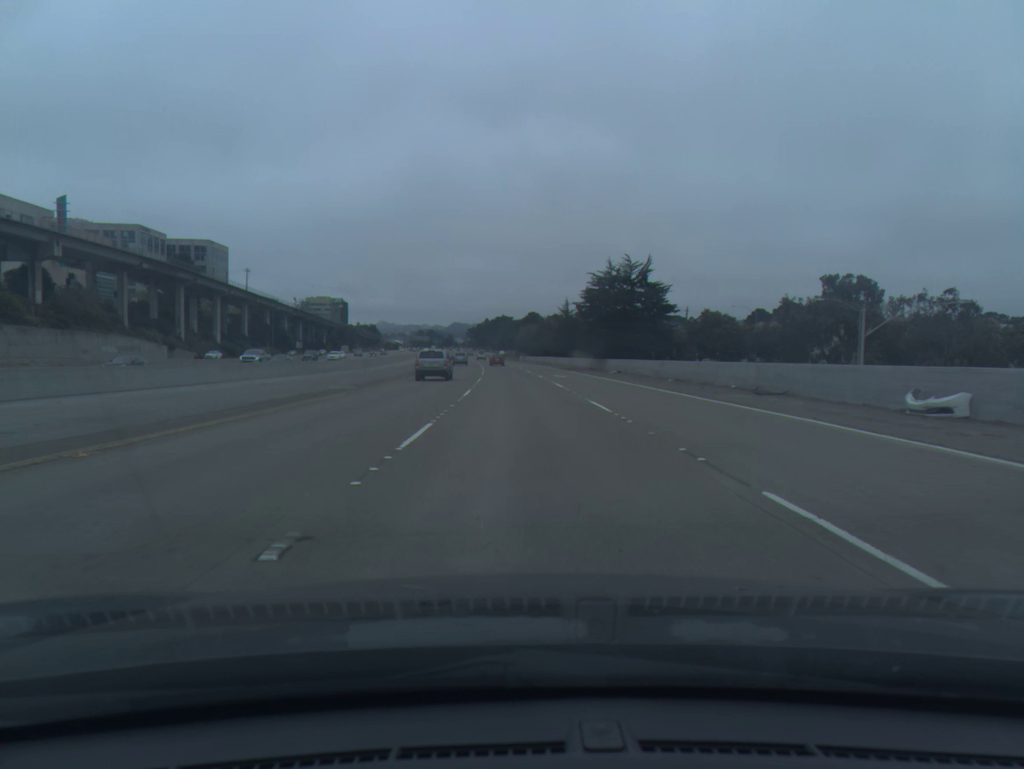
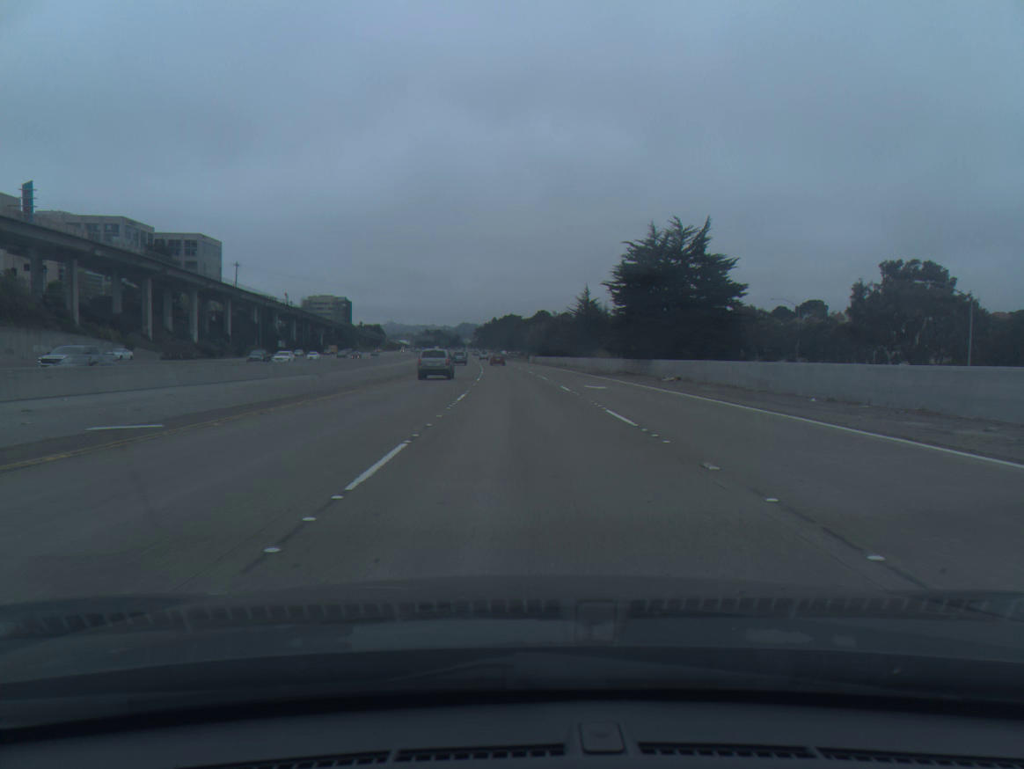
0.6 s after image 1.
(-0.1, +17.9) m; -1°
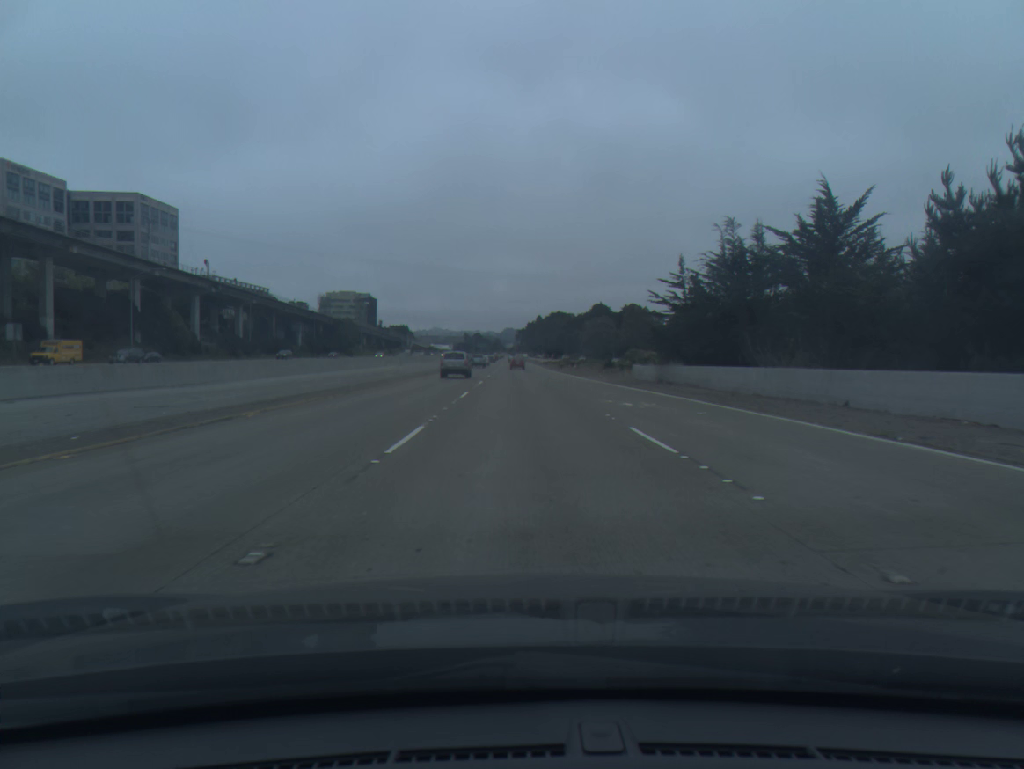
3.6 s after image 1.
(-2.8, +91.3) m; -3°
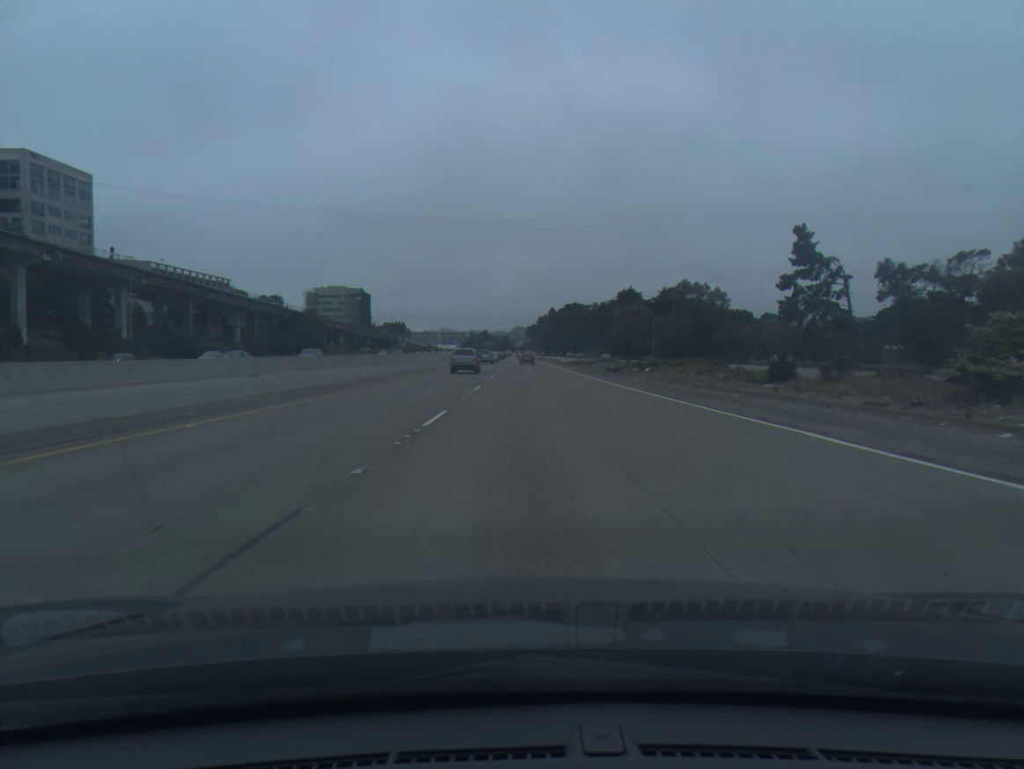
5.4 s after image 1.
(-0.3, +54.7) m; -1°
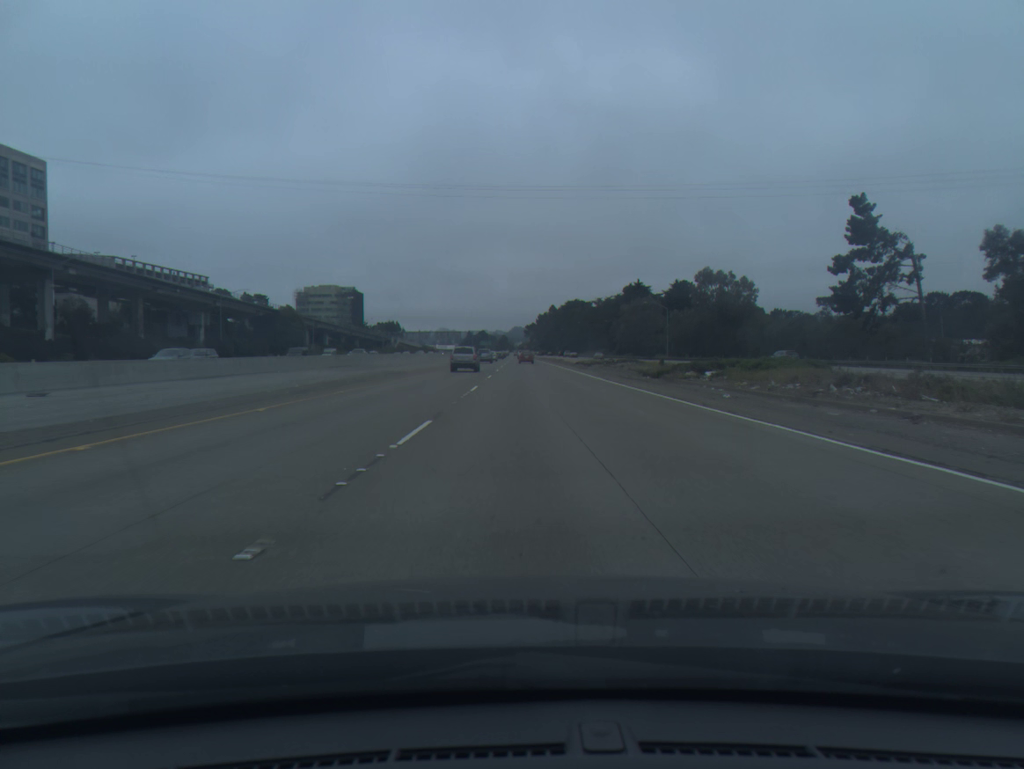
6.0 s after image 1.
(0.0, +18.2) m; 0°
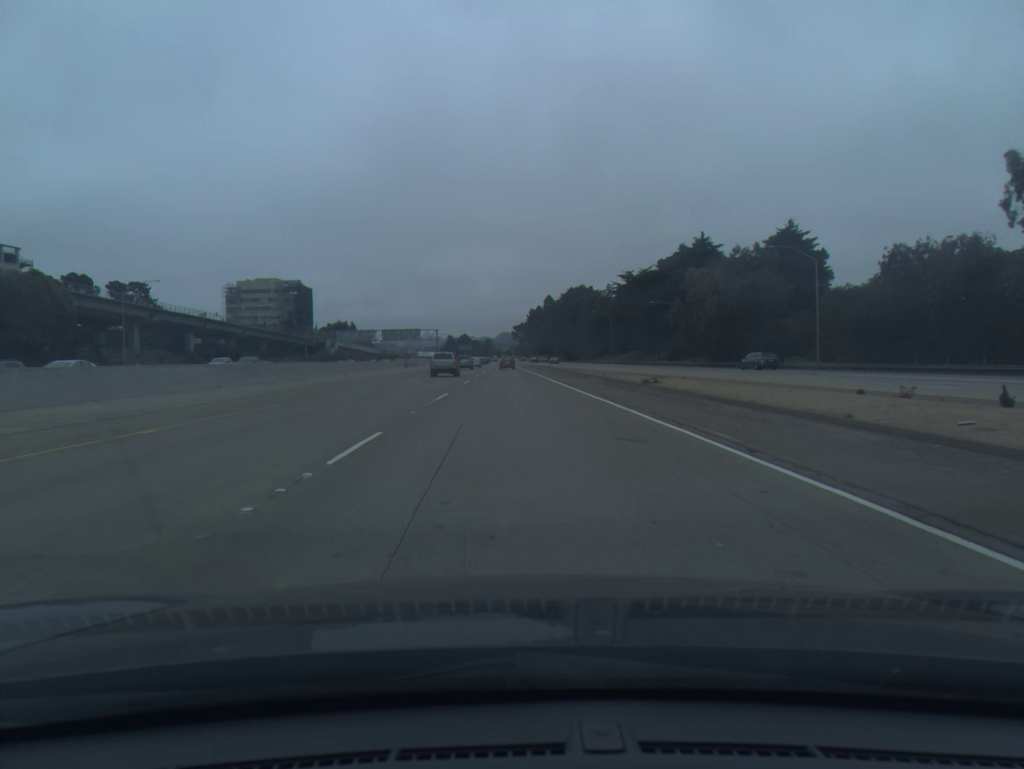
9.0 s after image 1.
(+0.6, +90.5) m; +1°
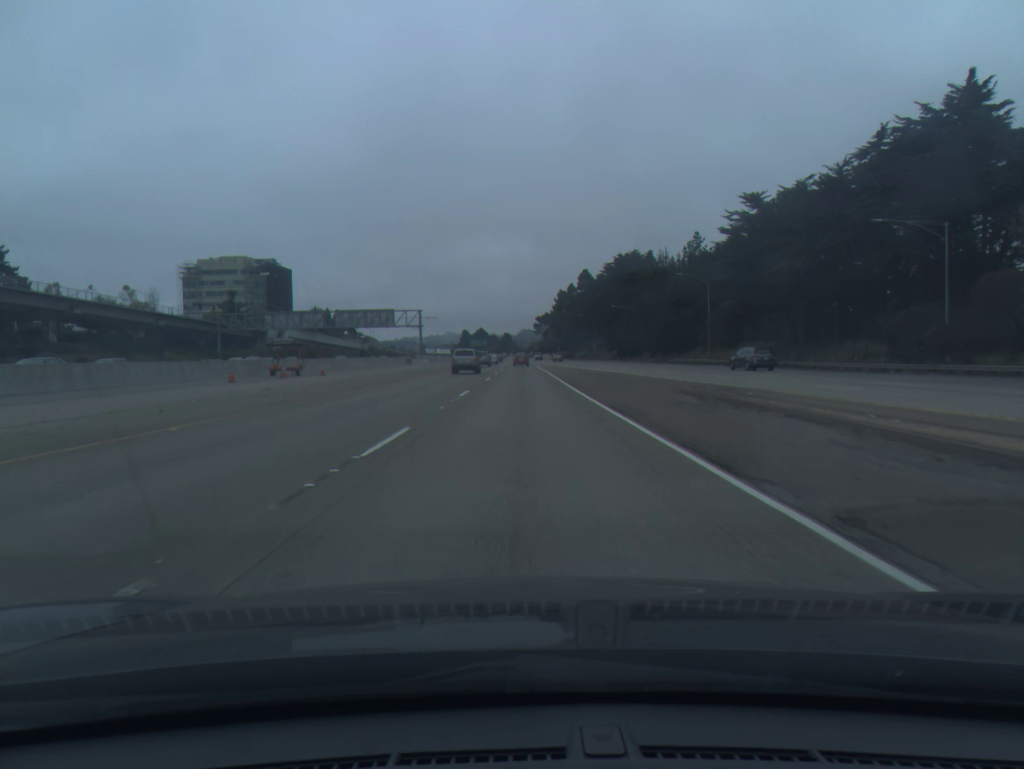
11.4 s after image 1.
(-1.1, +72.3) m; -2°
